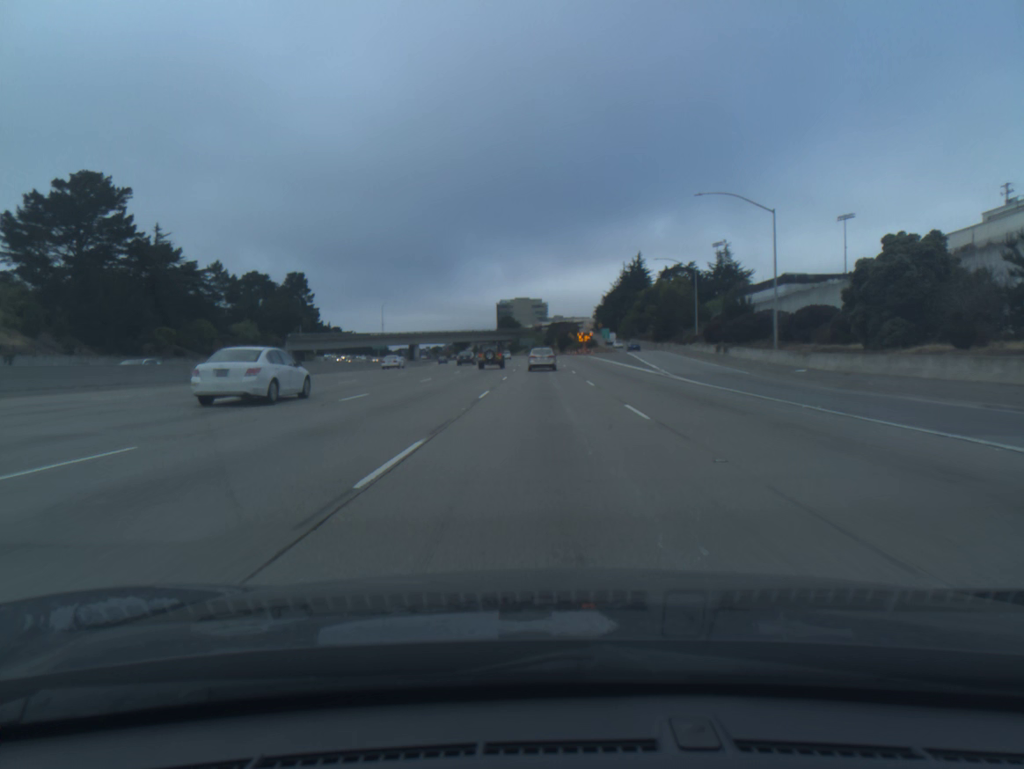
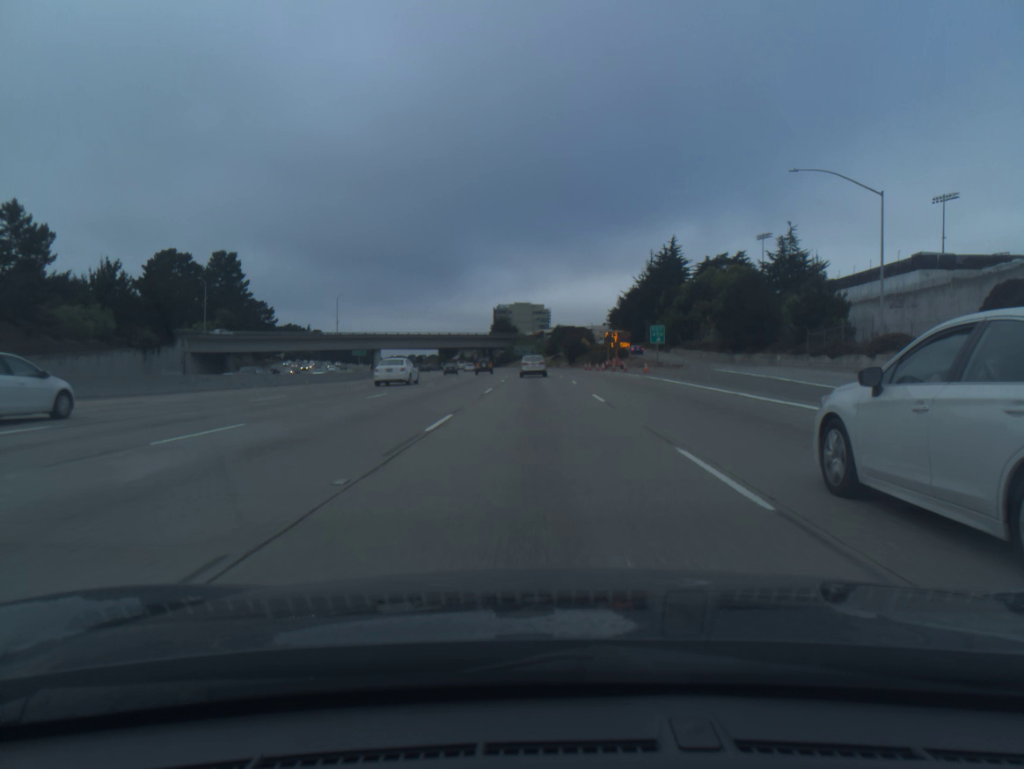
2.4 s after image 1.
(0.0, +52.7) m; 0°
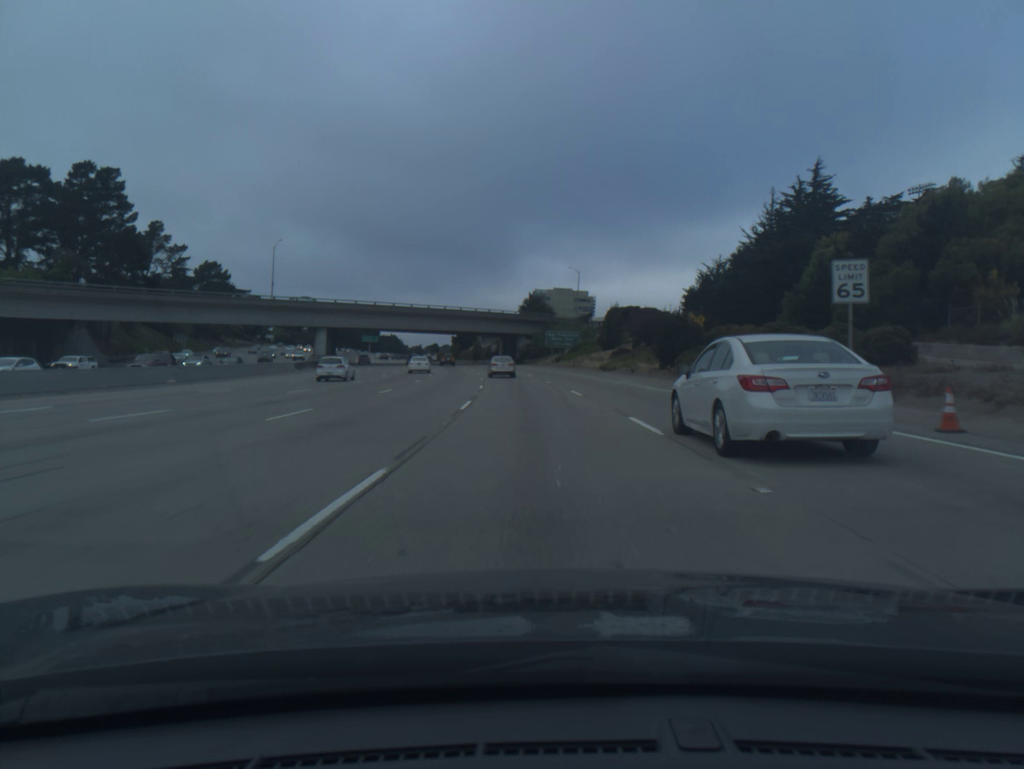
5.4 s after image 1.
(-1.2, +66.7) m; -3°
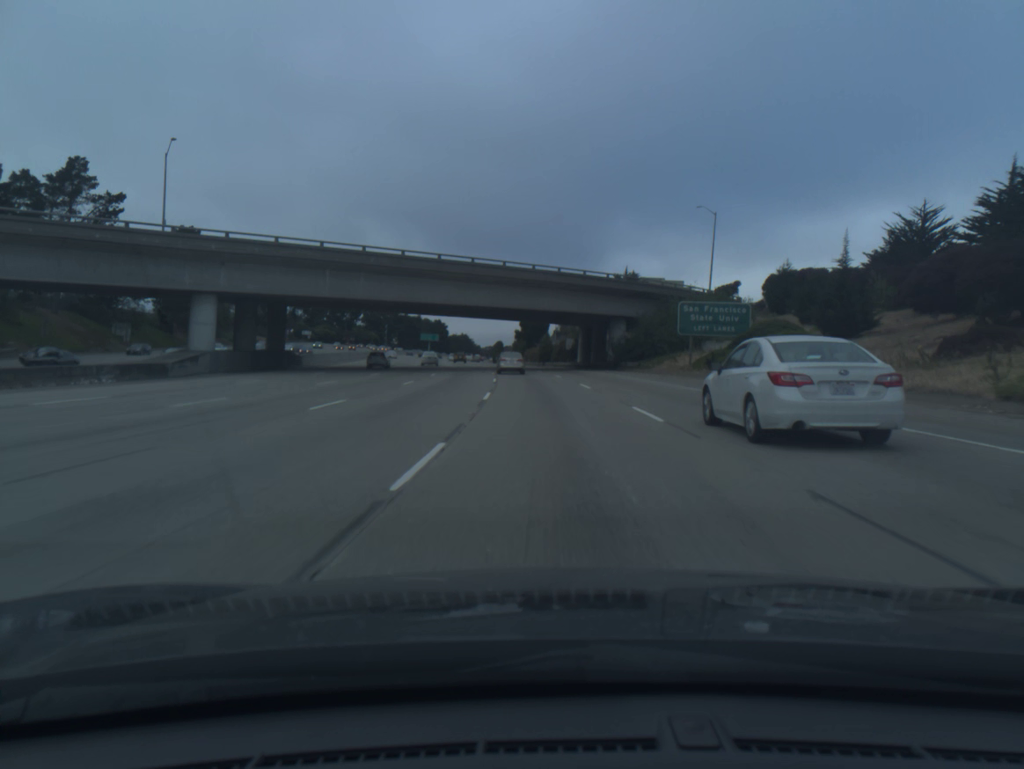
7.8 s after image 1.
(-2.8, +55.6) m; -6°
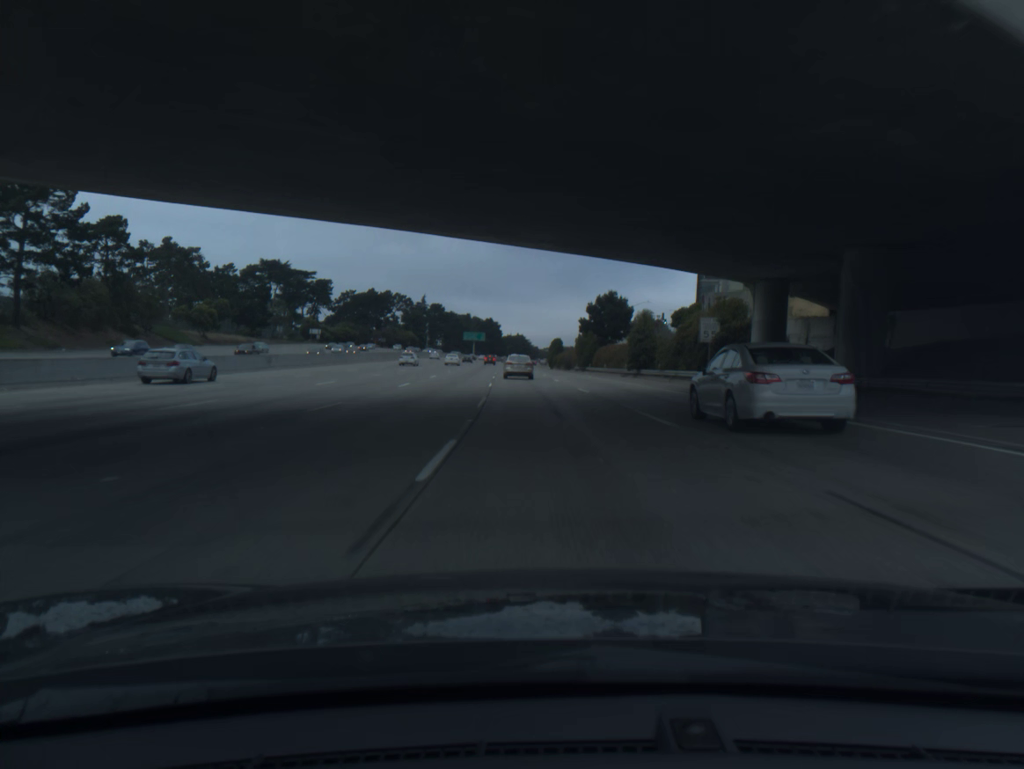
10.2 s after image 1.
(-2.3, +57.8) m; -4°
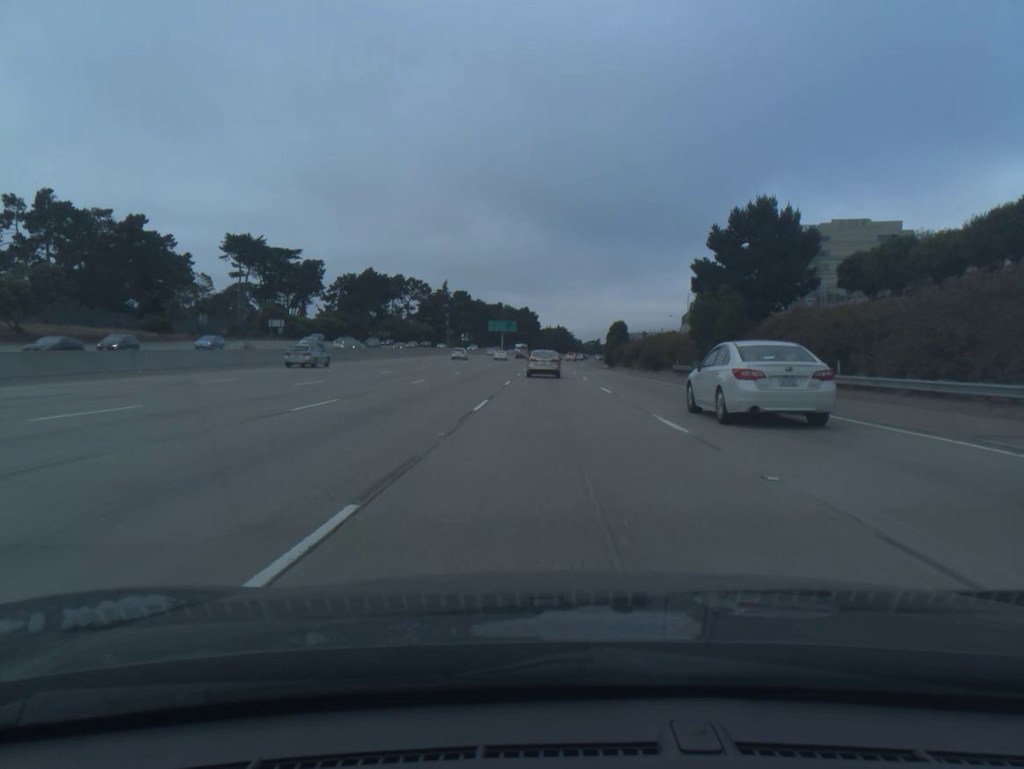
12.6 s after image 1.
(-1.8, +59.3) m; -3°
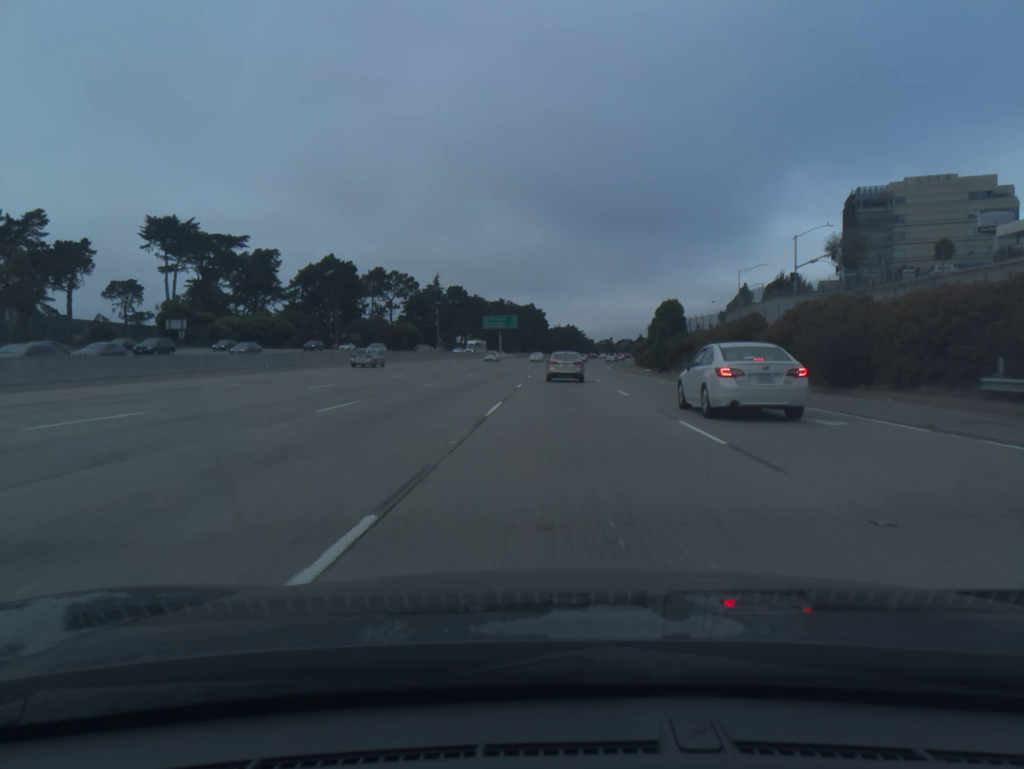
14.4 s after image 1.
(0.0, +43.5) m; -1°
